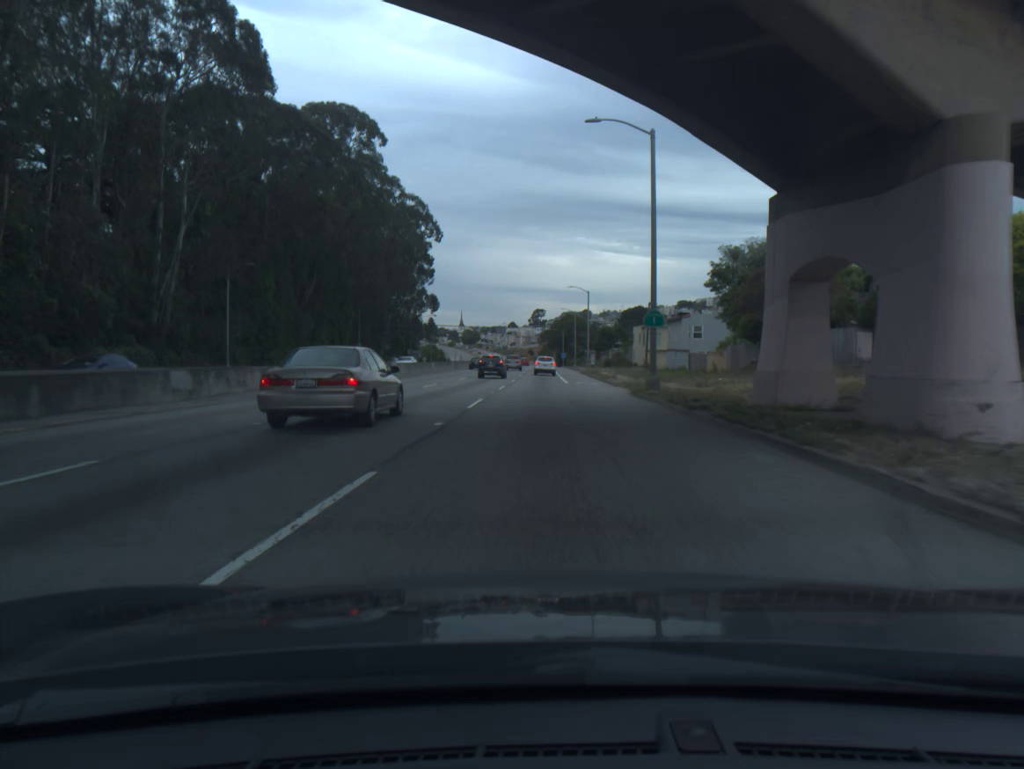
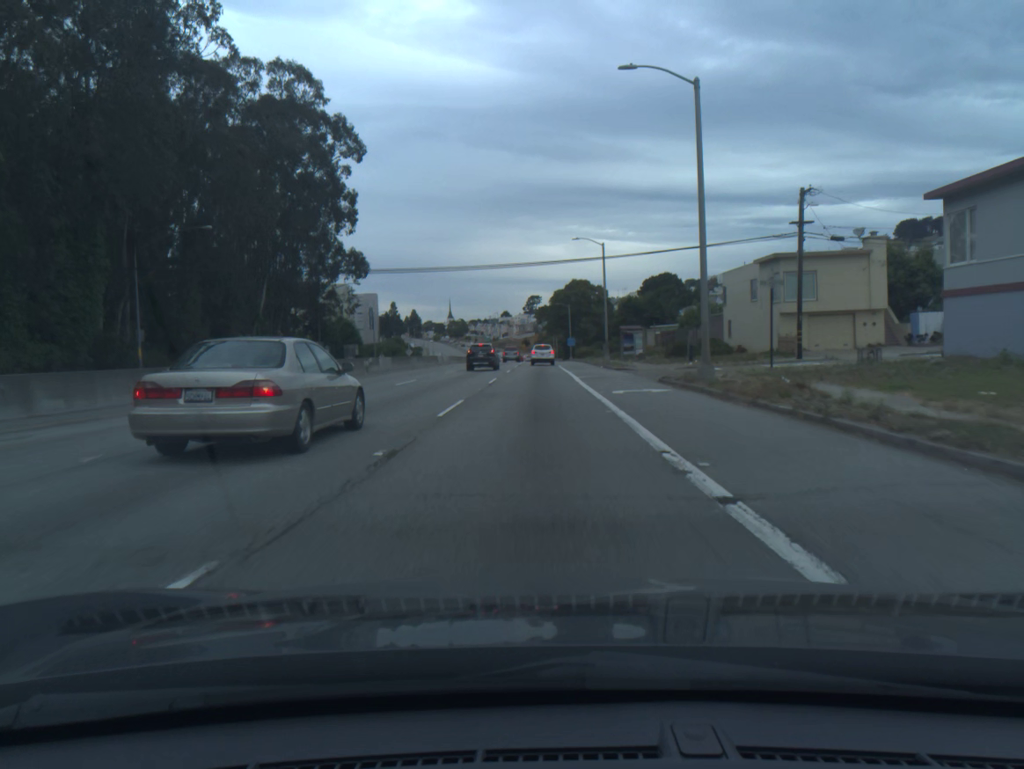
(+0.3, +64.0) m; 0°
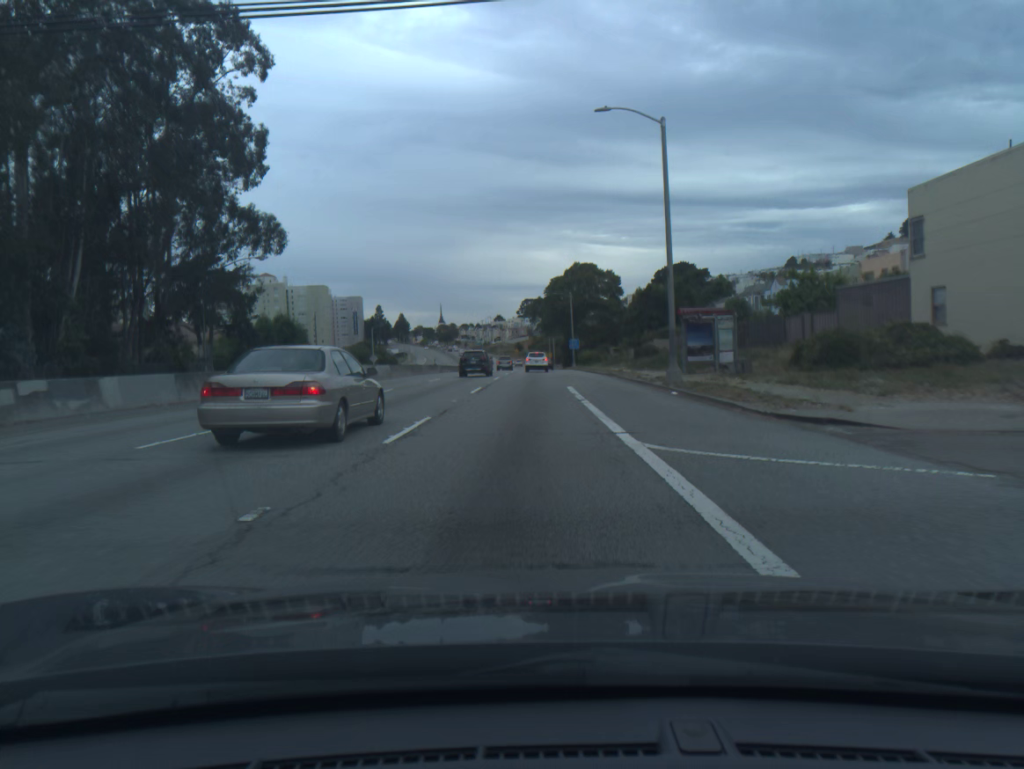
(+0.2, +33.0) m; 0°
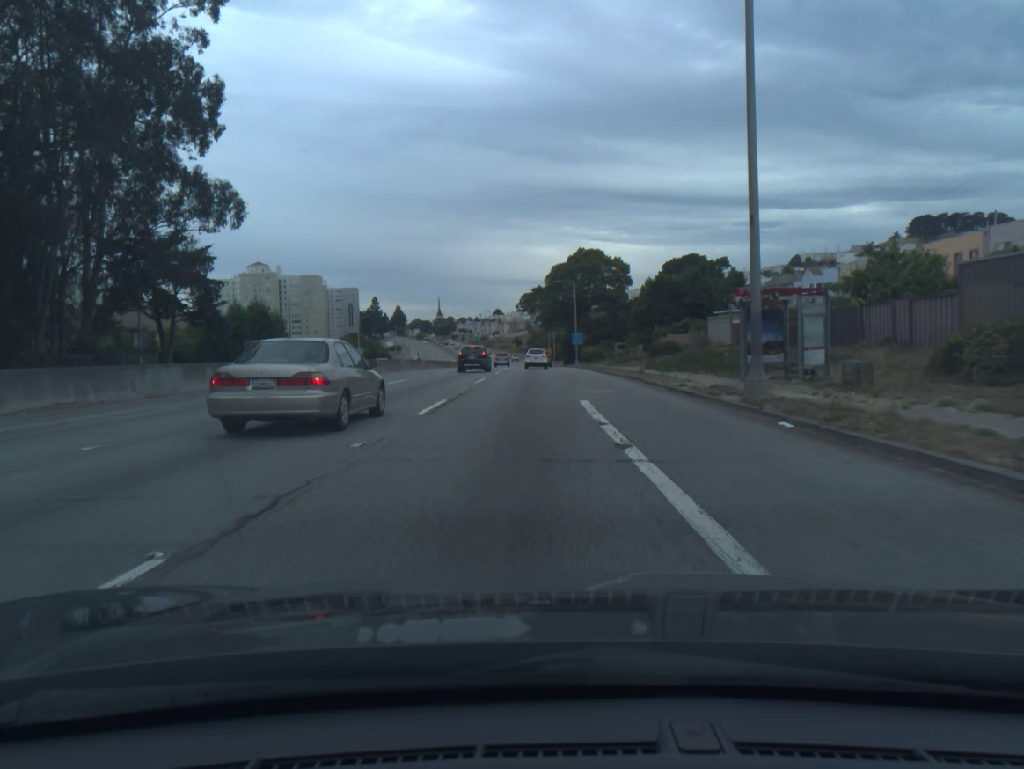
(0.0, +10.8) m; 0°
